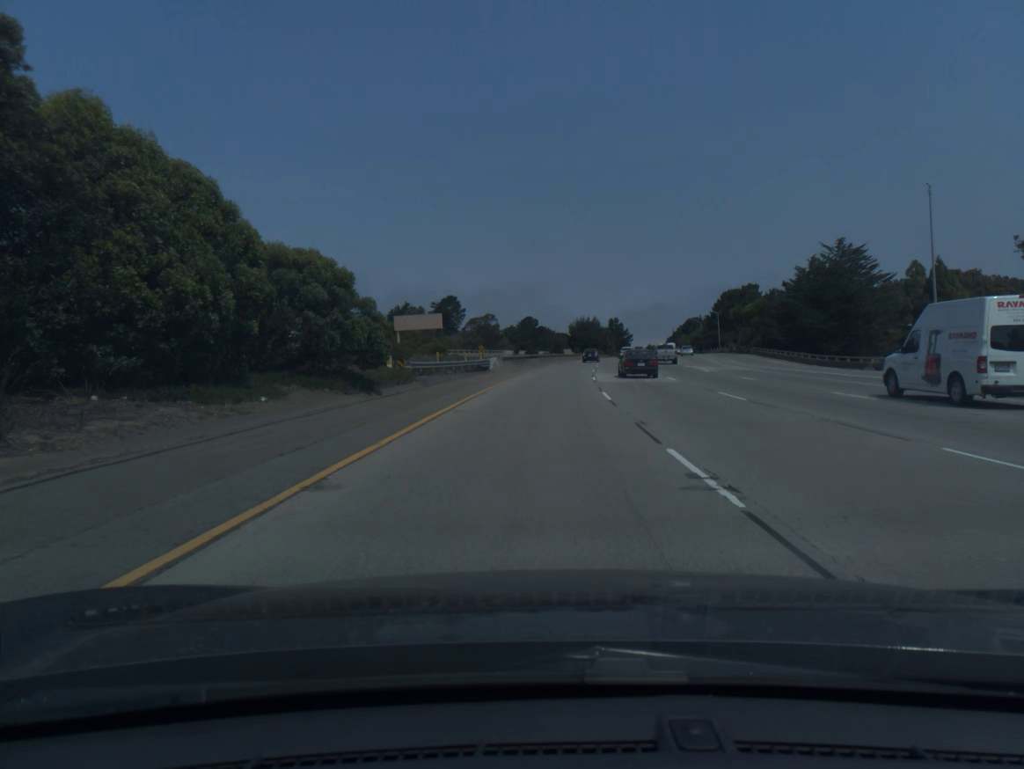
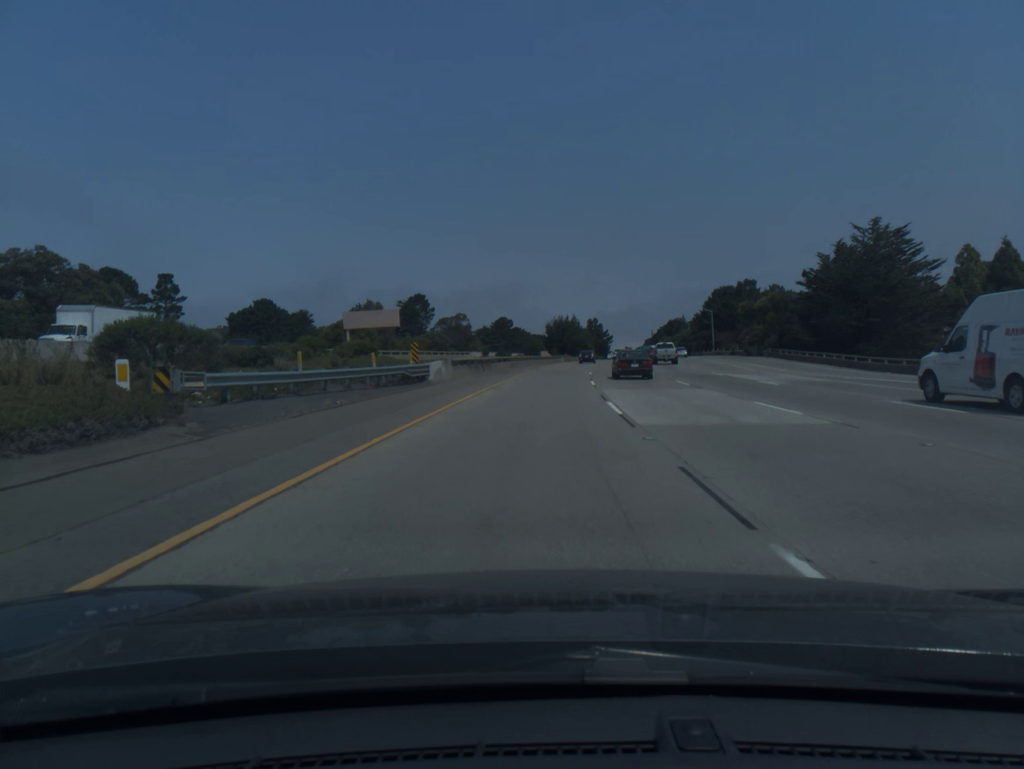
(+0.3, +19.9) m; +2°
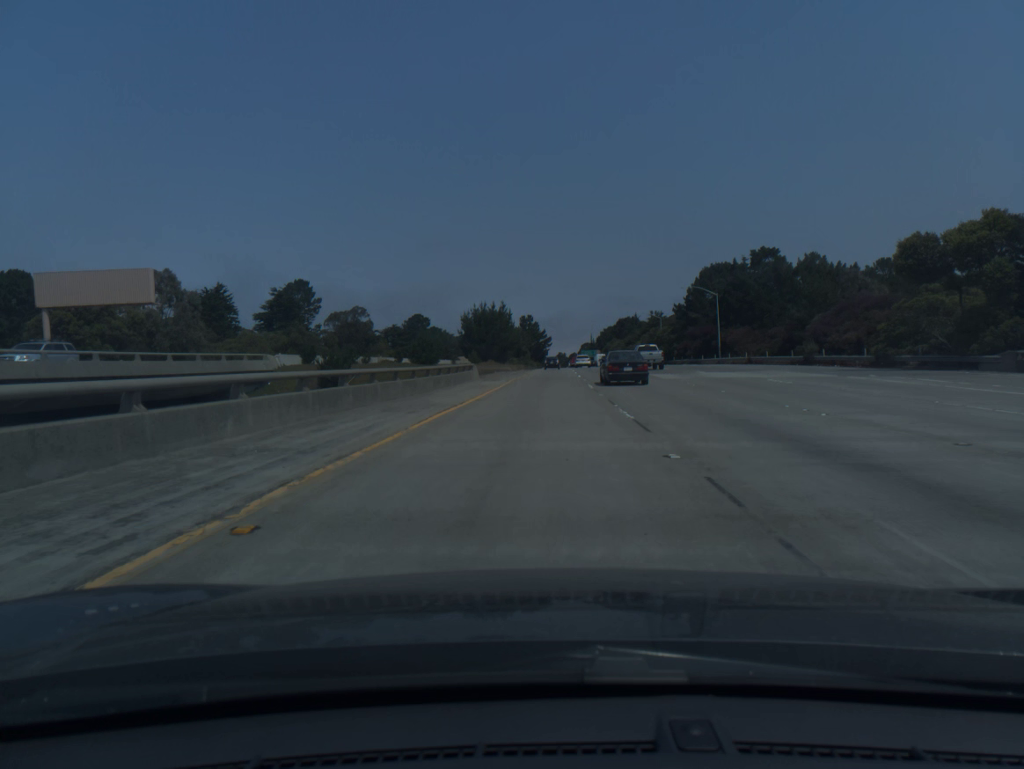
(+2.7, +59.6) m; +5°
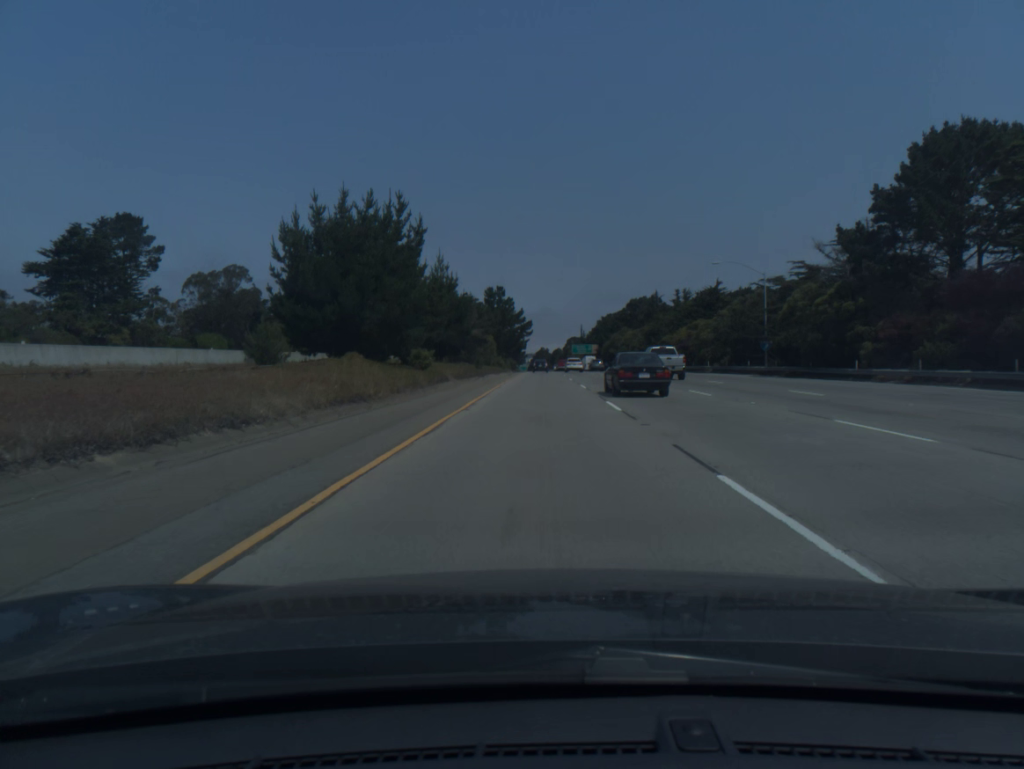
(+1.5, +80.5) m; +2°
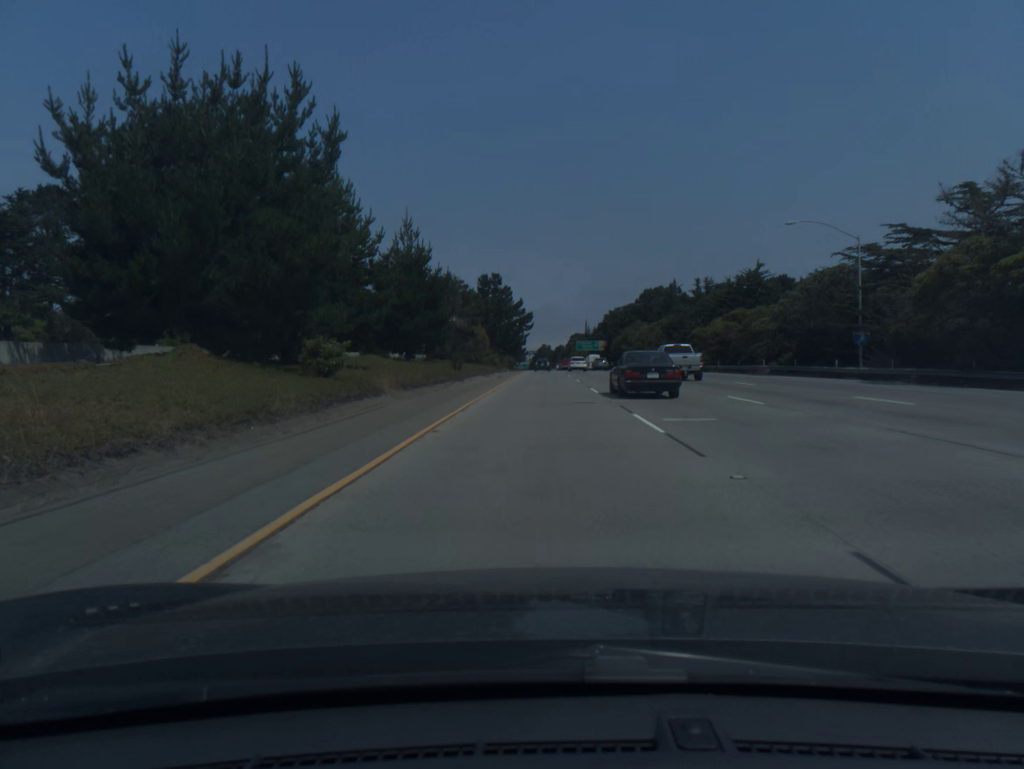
(0.0, +20.4) m; 0°
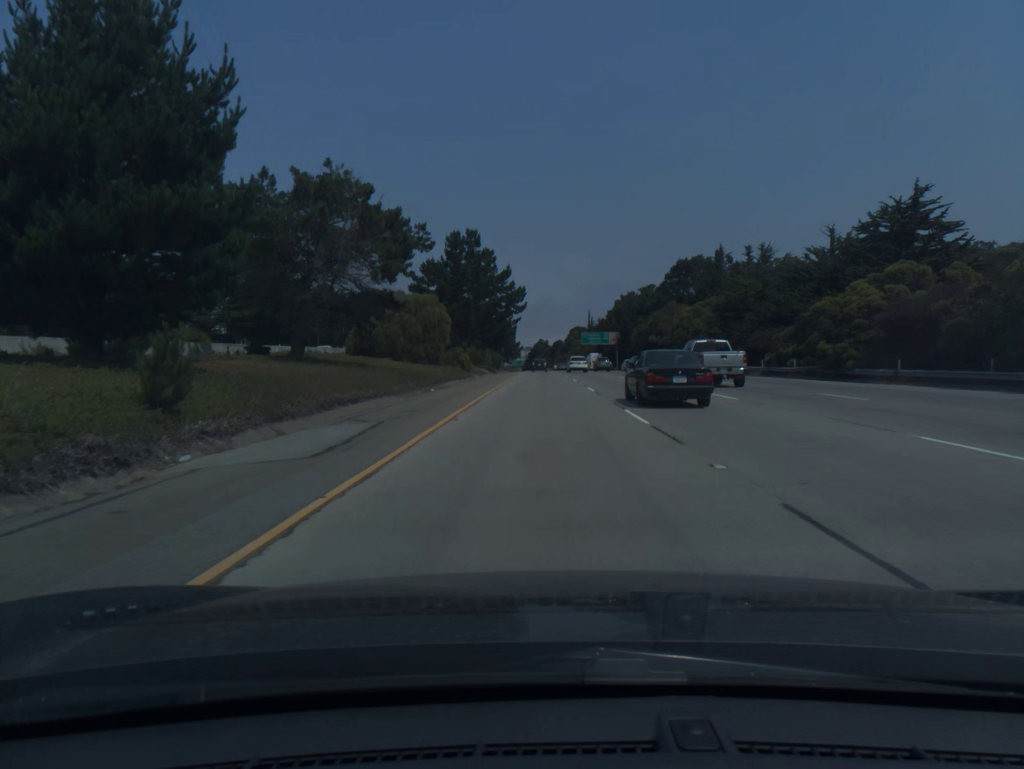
(+0.1, +41.1) m; 0°
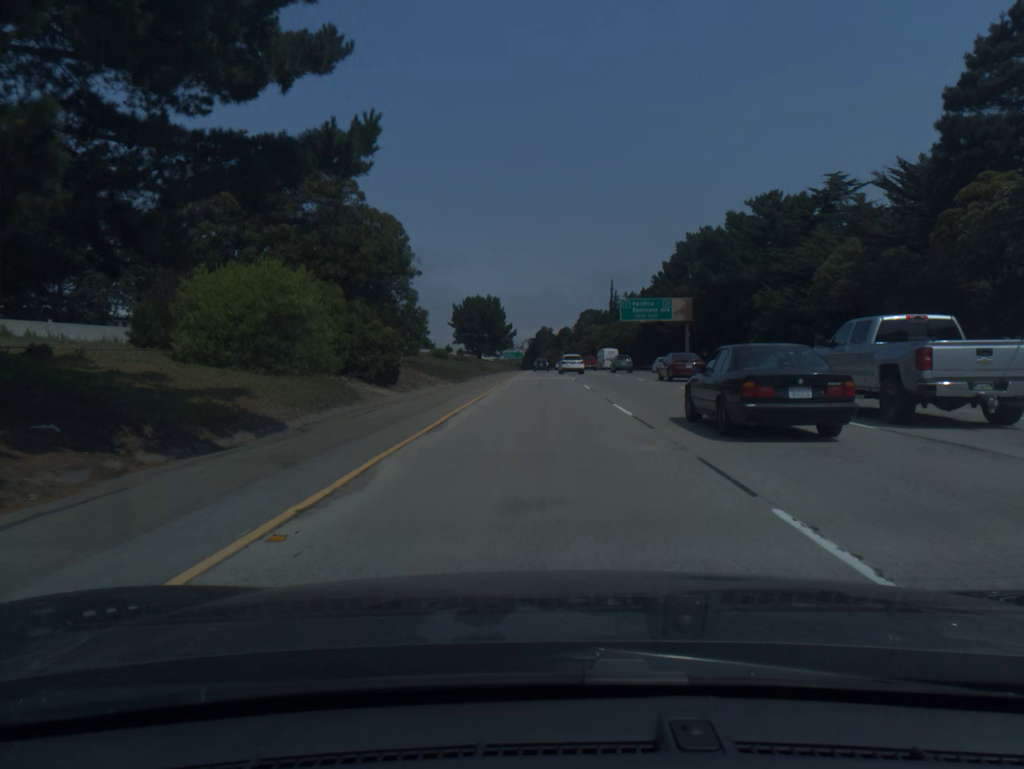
(+0.2, +82.9) m; 0°
